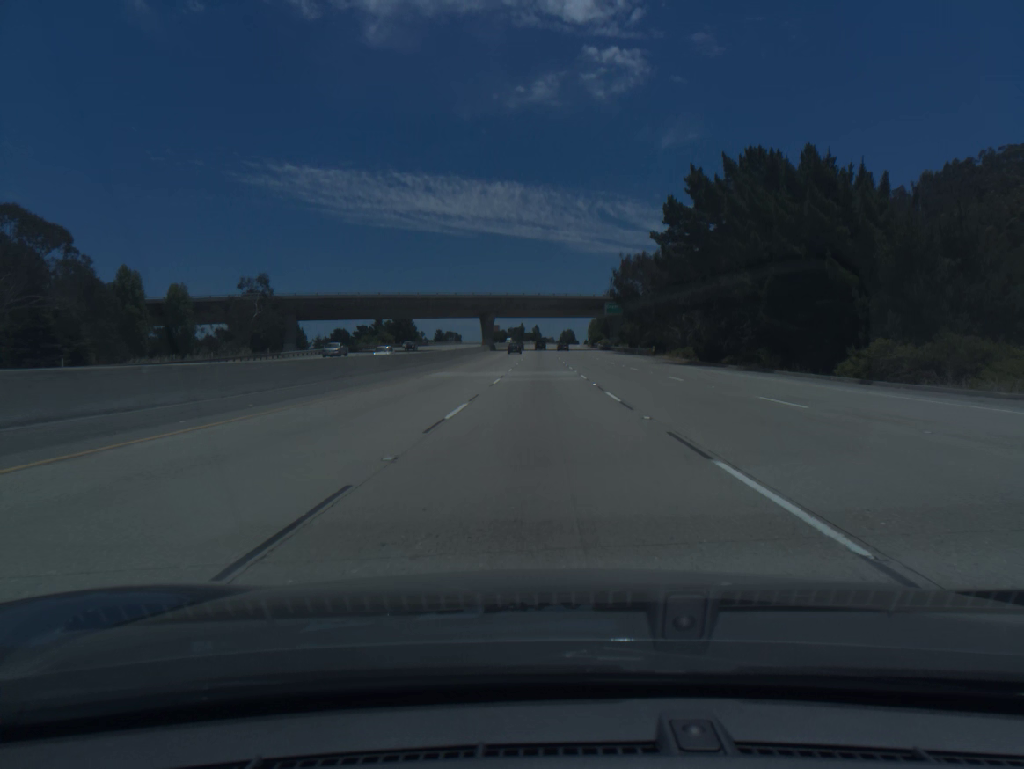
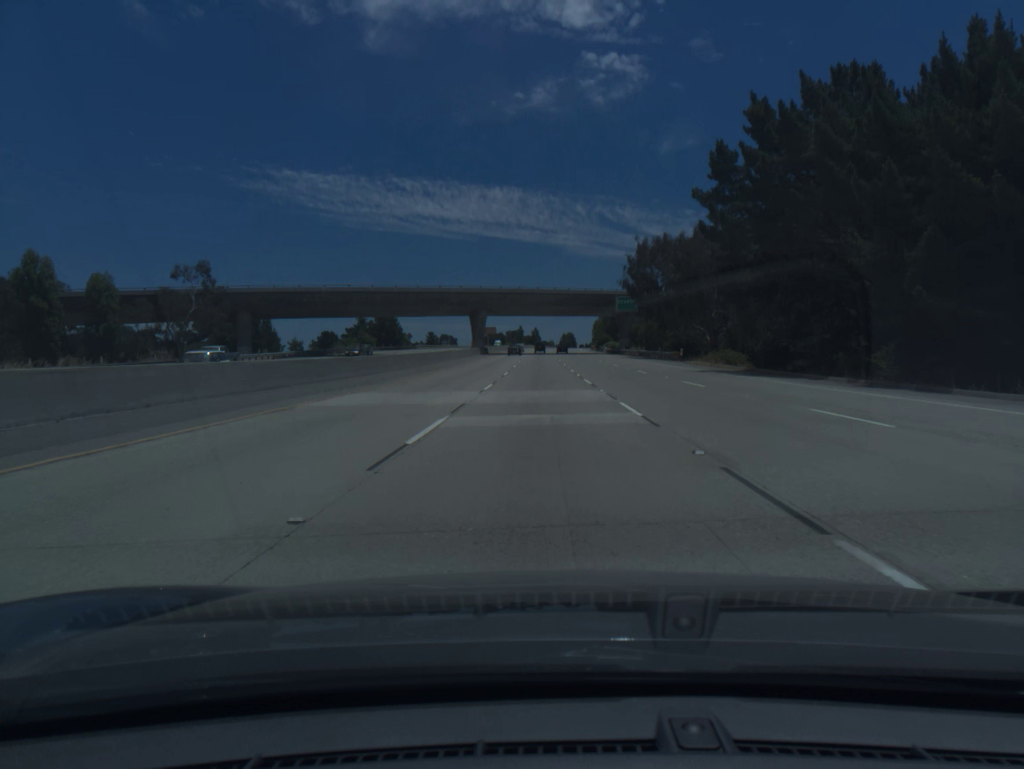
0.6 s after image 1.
(0.0, +18.3) m; 0°
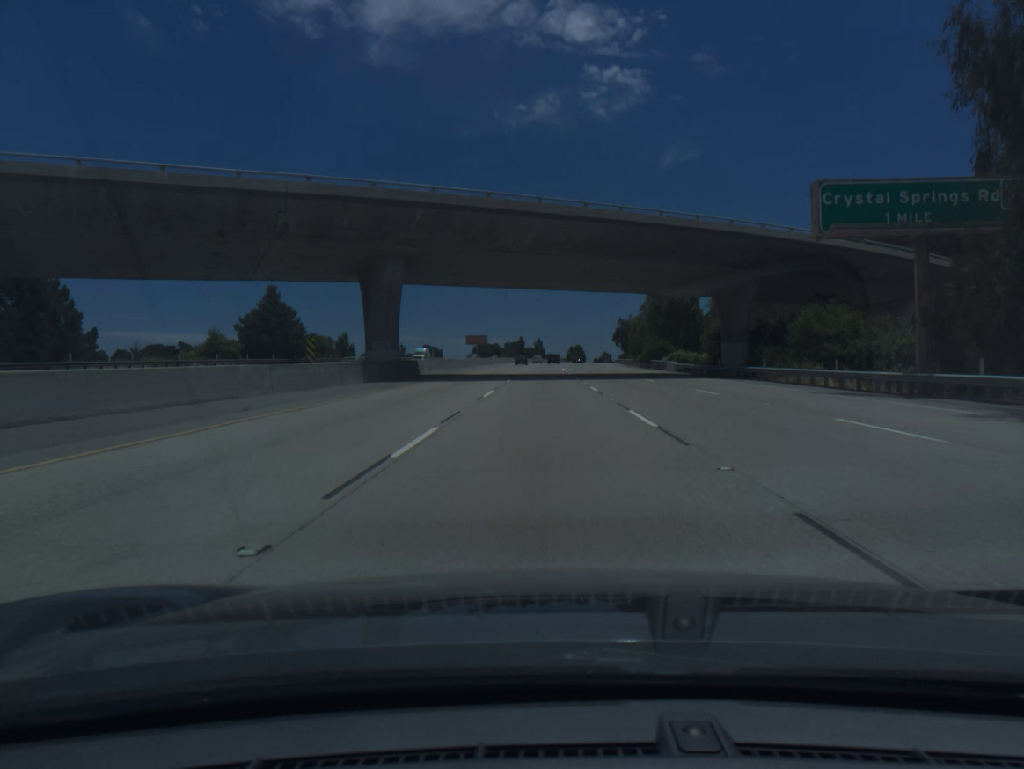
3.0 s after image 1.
(-0.2, +72.7) m; 0°
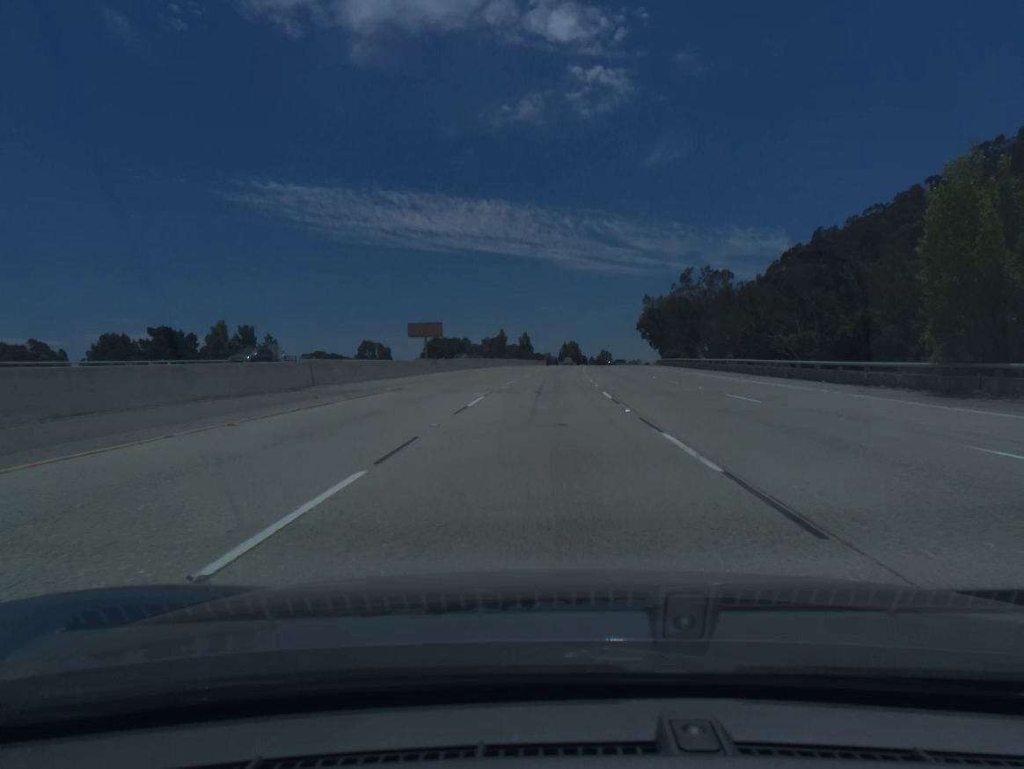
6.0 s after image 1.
(+0.4, +90.5) m; +1°
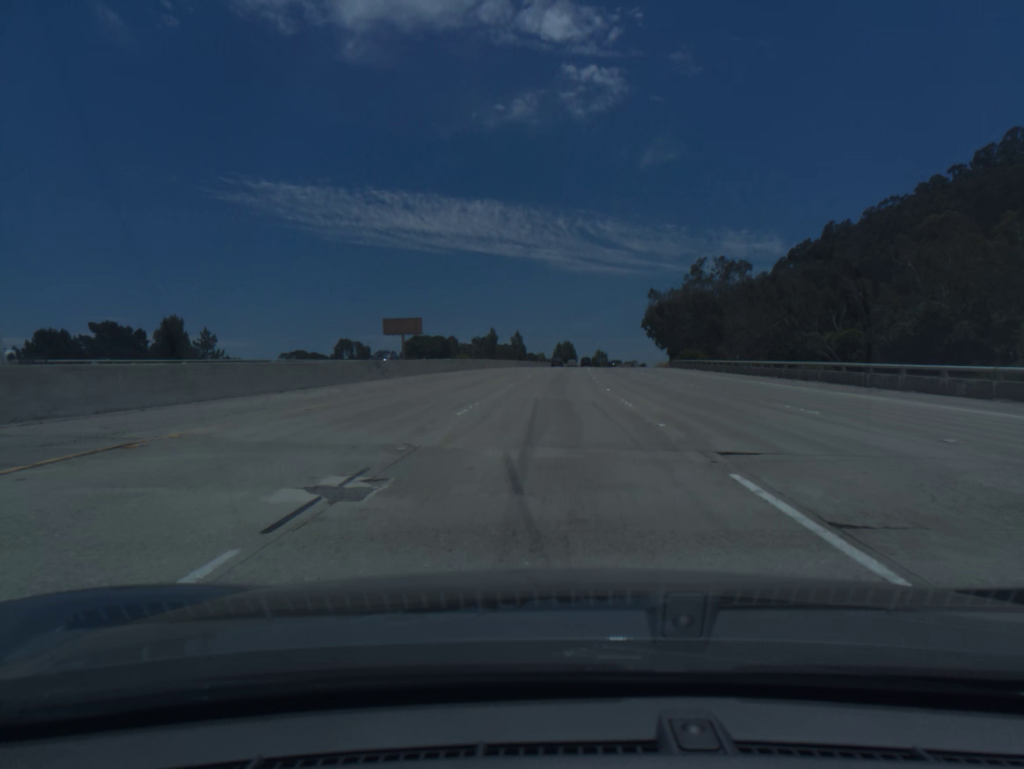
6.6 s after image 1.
(+0.1, +18.1) m; 0°
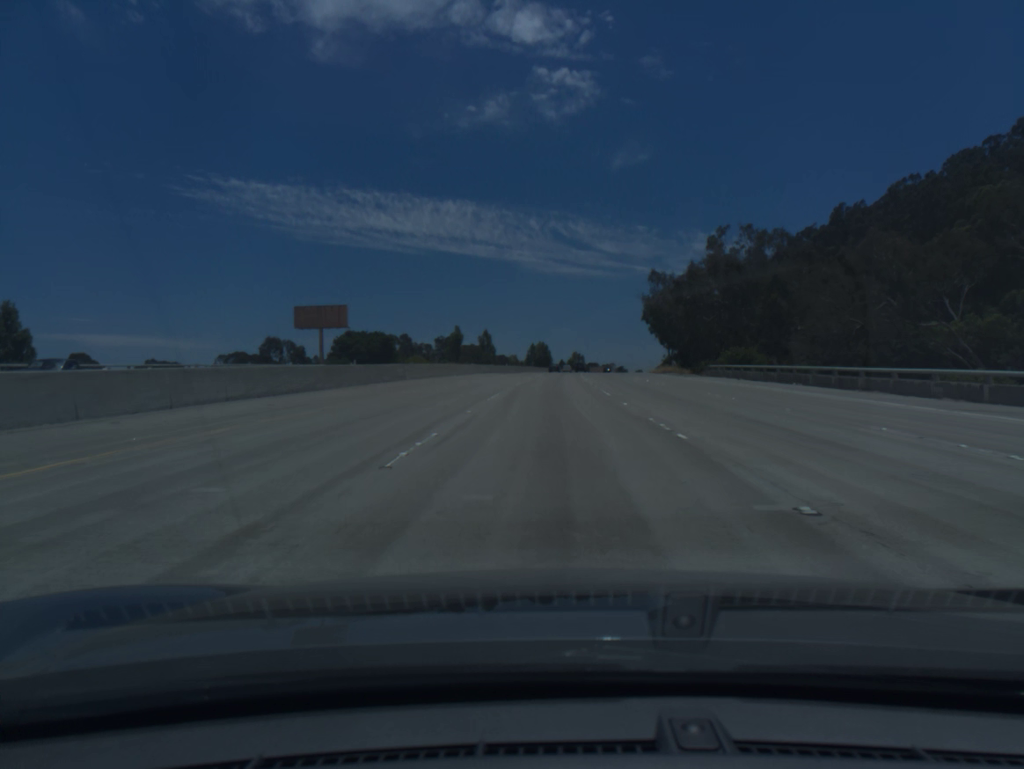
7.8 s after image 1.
(+0.6, +36.3) m; +2°
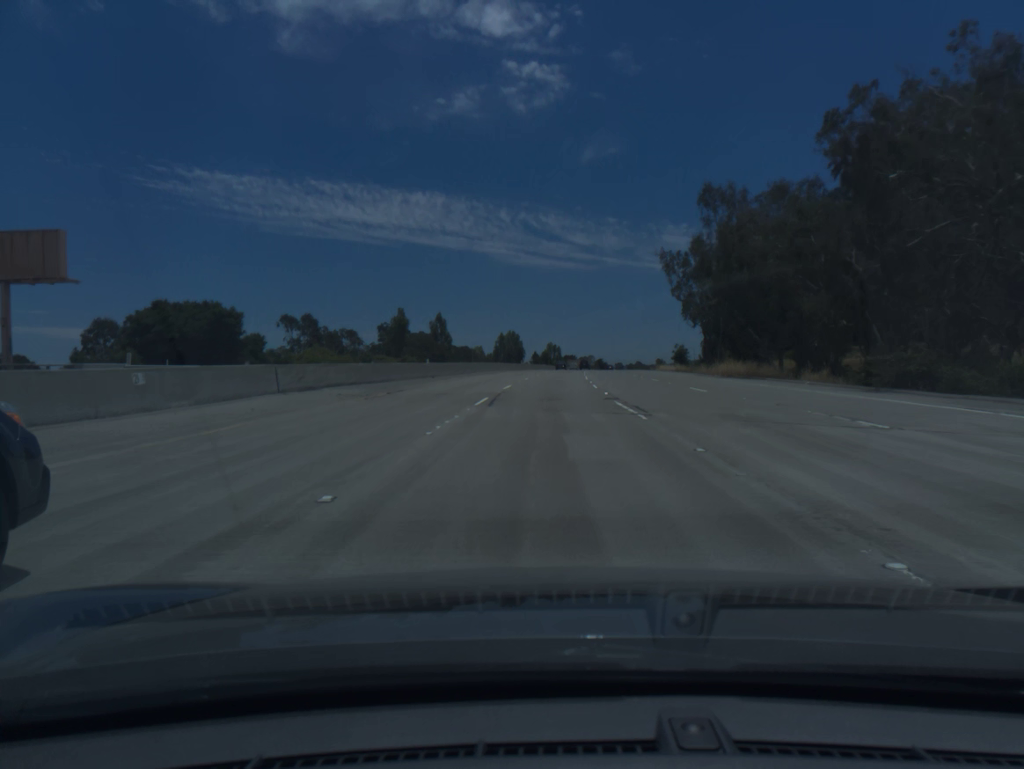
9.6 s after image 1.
(+1.1, +54.7) m; +2°
